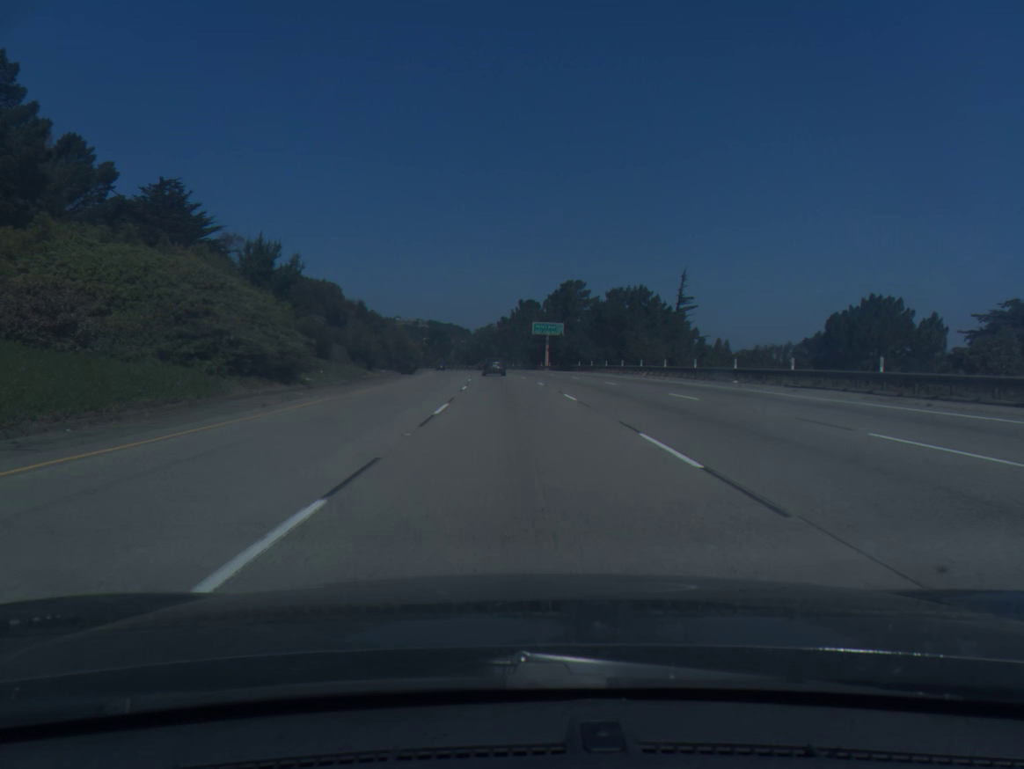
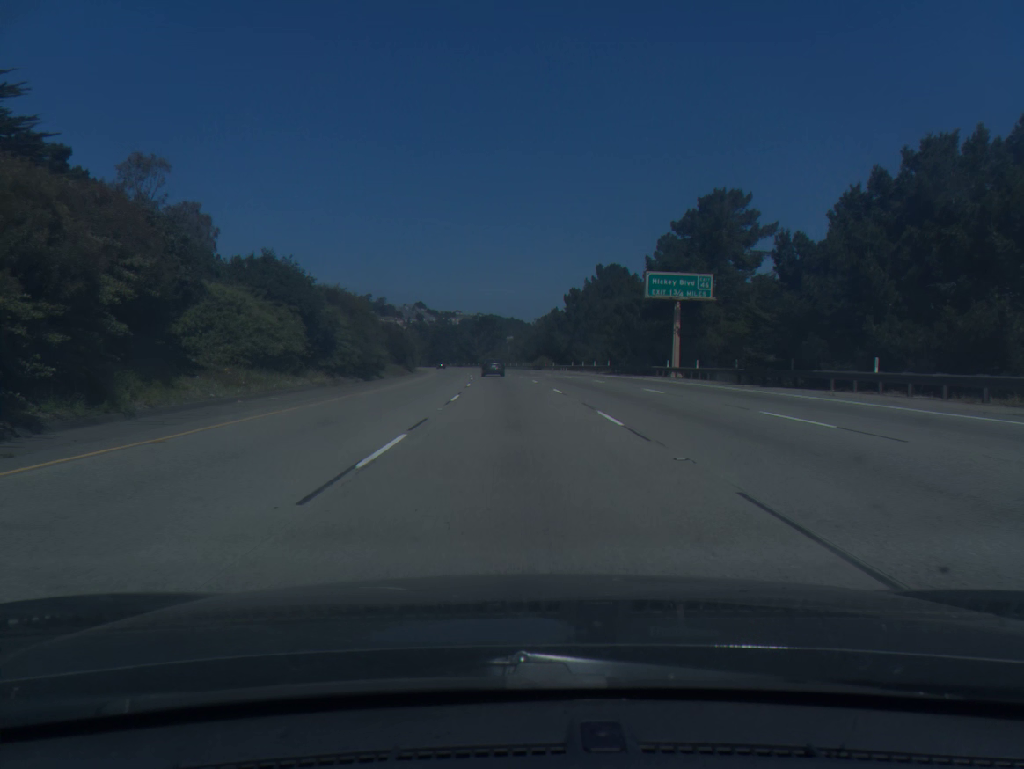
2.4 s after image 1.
(-2.5, +67.2) m; -4°
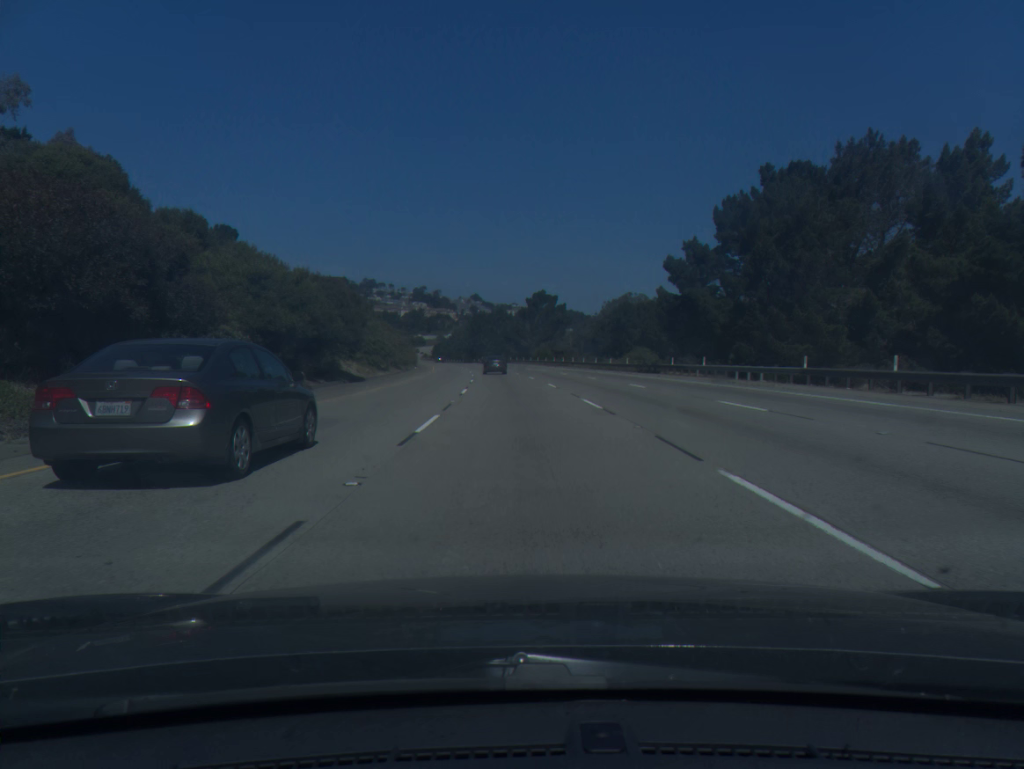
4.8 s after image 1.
(-2.6, +68.4) m; -4°
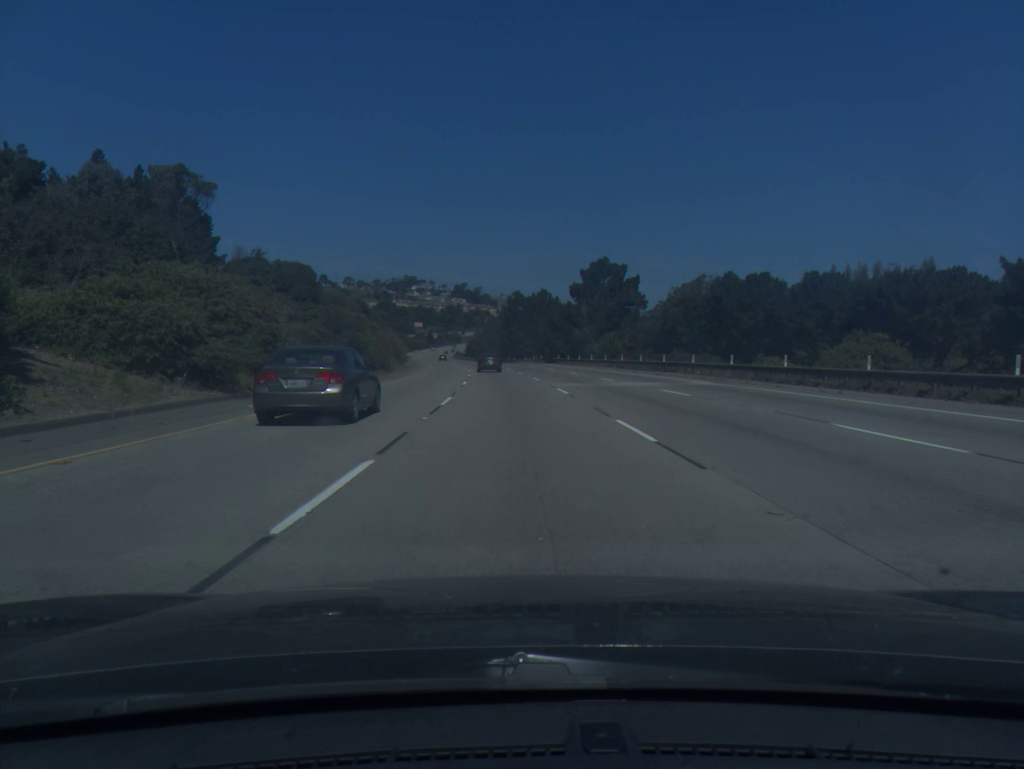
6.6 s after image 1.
(-1.3, +51.4) m; -3°
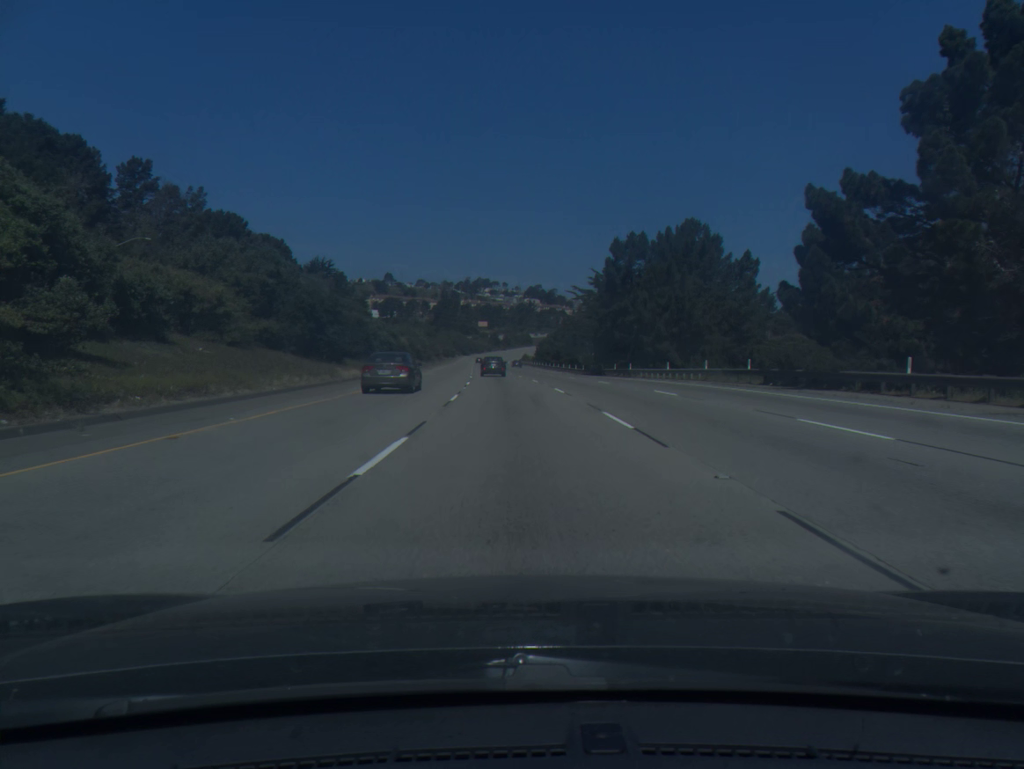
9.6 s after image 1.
(-4.2, +85.1) m; -5°
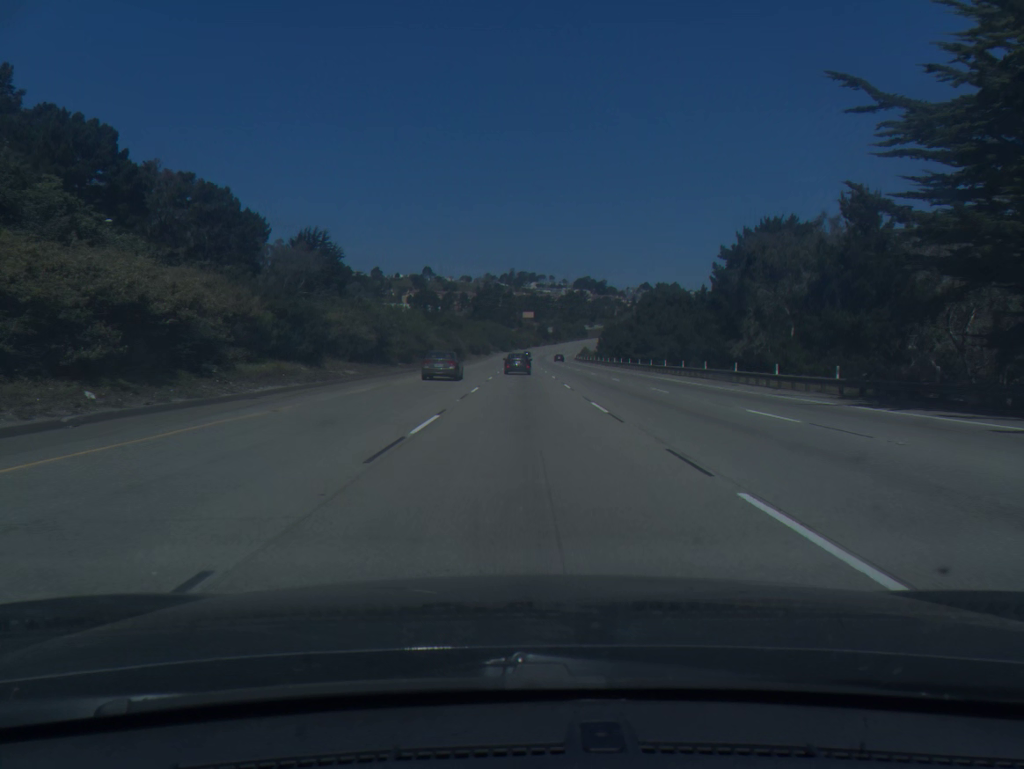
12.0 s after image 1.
(-2.3, +68.6) m; -3°
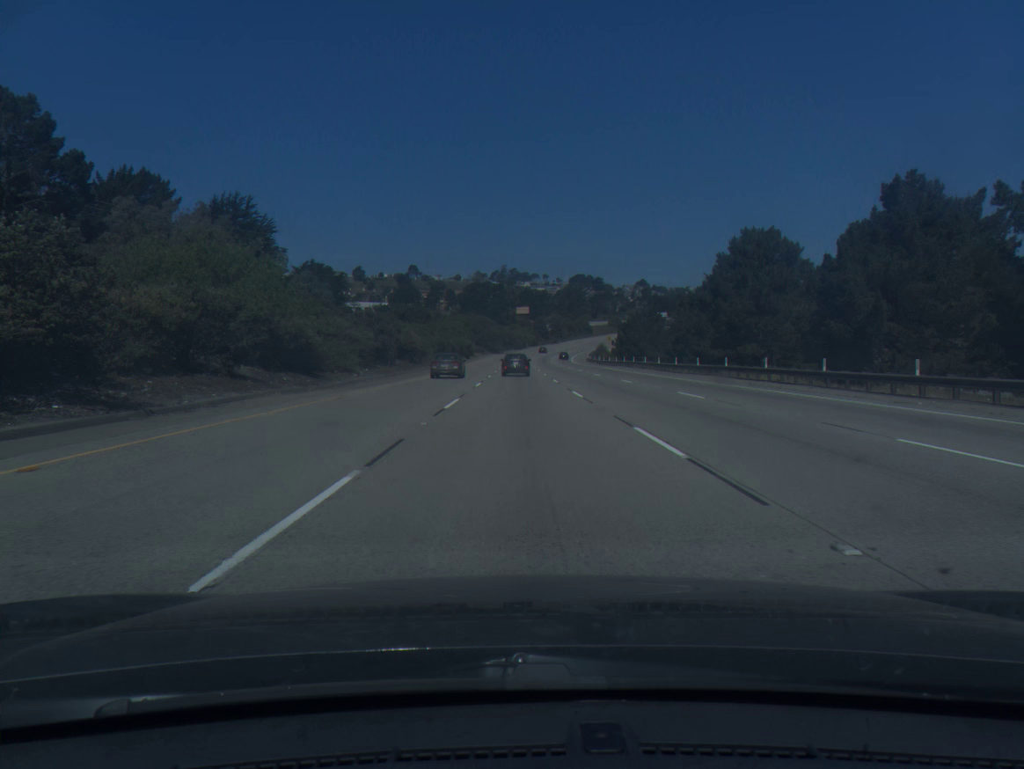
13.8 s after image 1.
(0.0, +52.1) m; 0°
